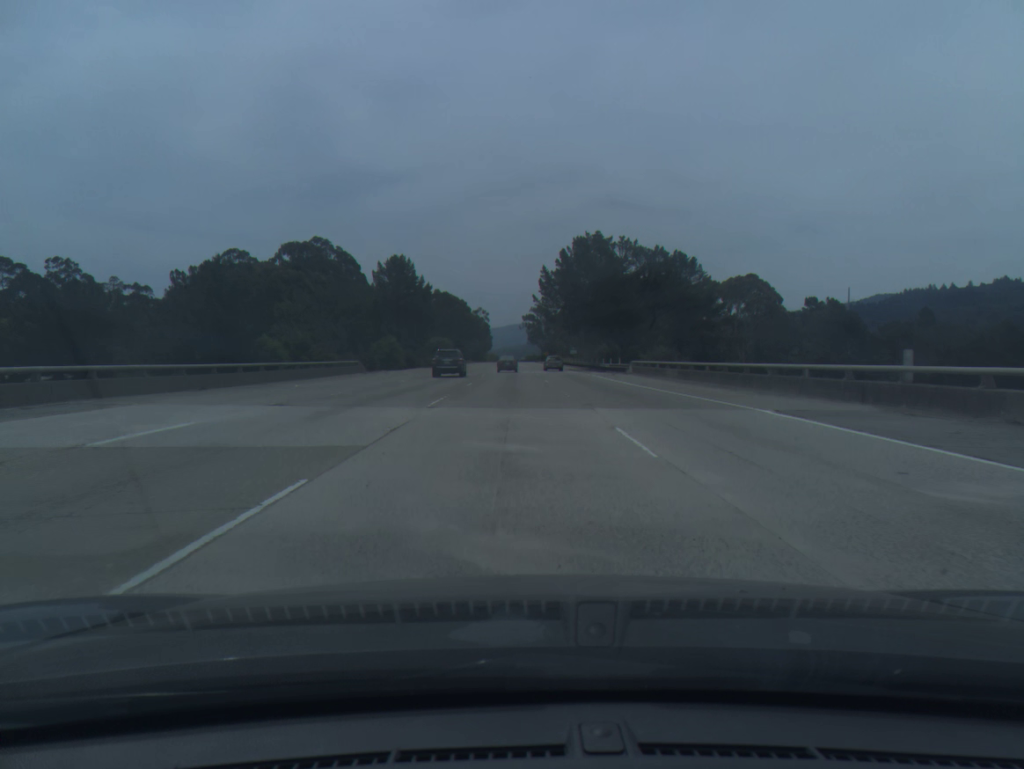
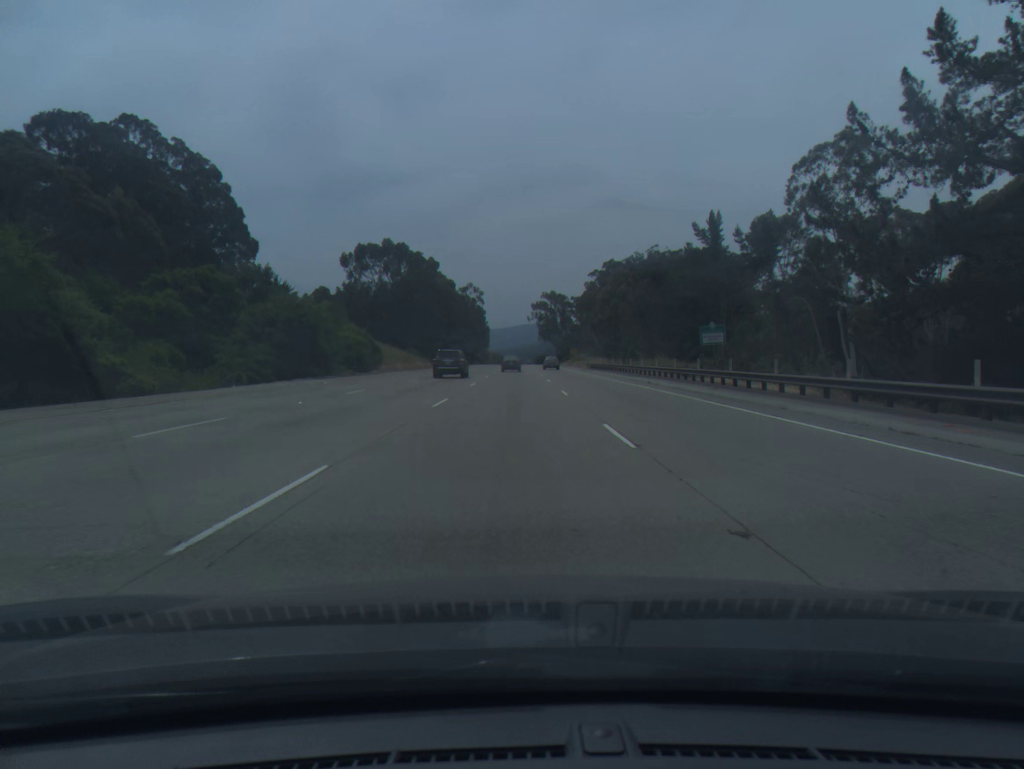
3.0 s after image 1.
(-0.4, +101.1) m; 0°
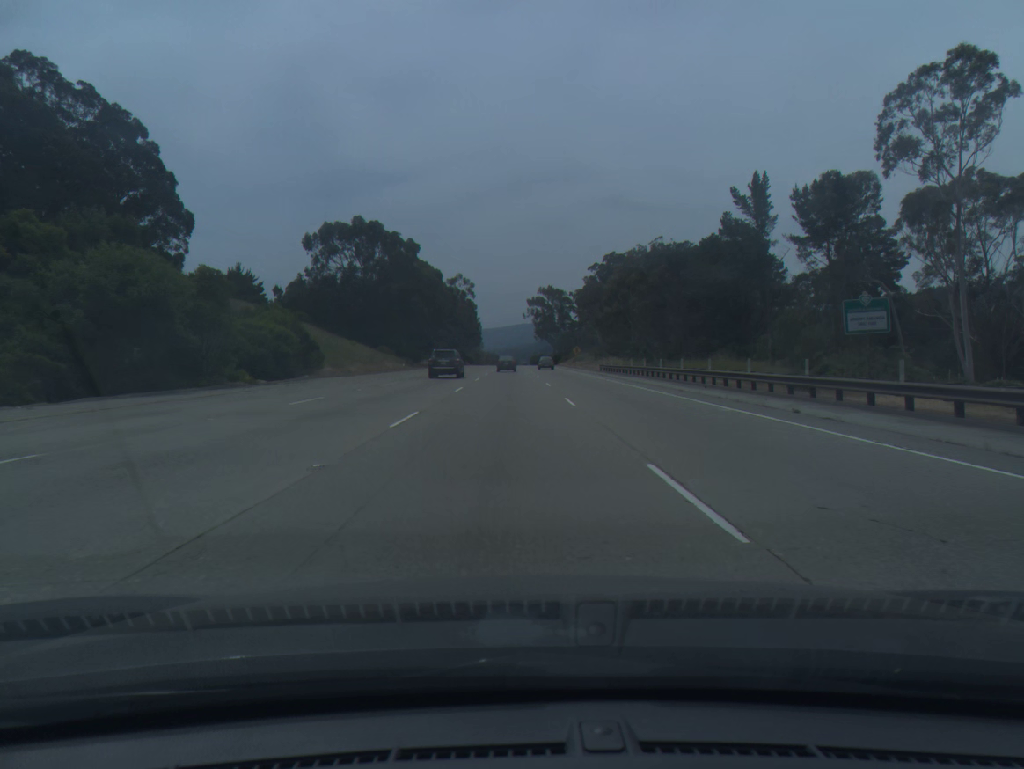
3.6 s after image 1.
(+0.1, +20.3) m; 0°
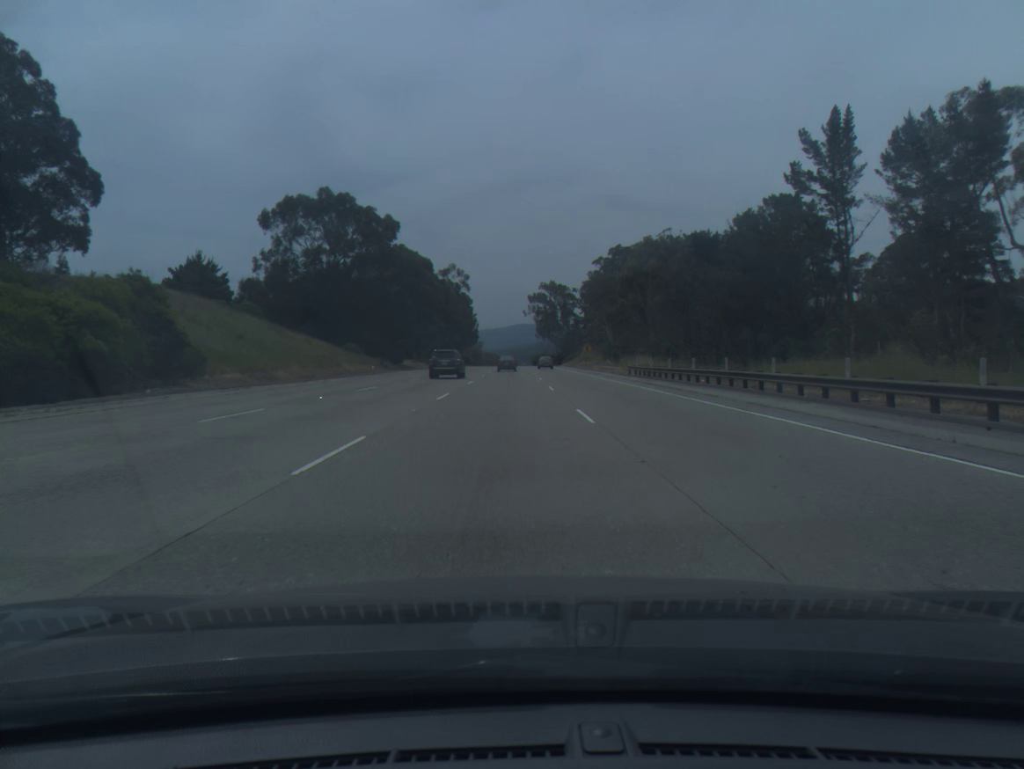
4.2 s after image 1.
(0.0, +20.3) m; 0°
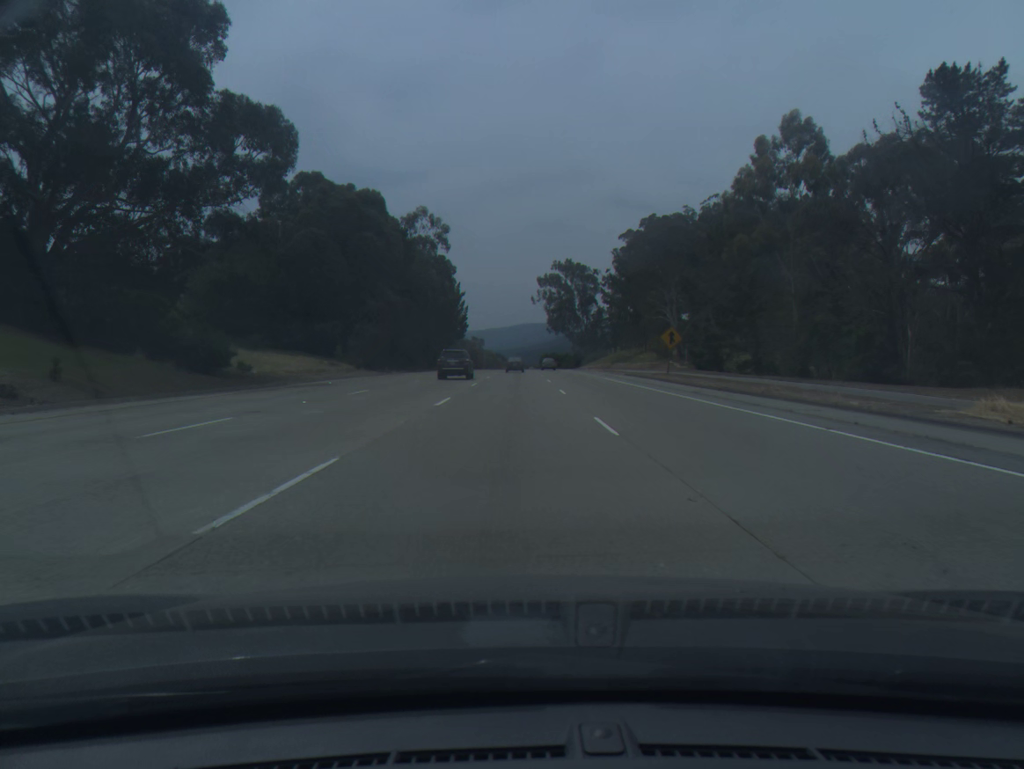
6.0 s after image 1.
(-0.3, +60.9) m; 0°
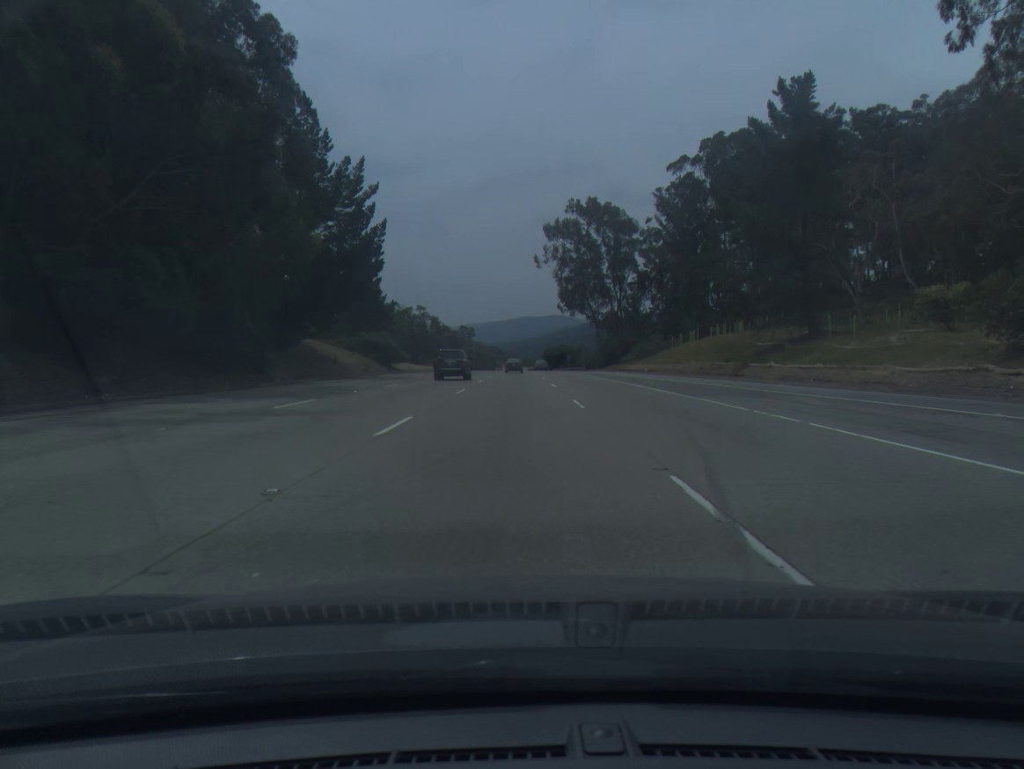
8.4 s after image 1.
(+0.4, +81.0) m; 0°
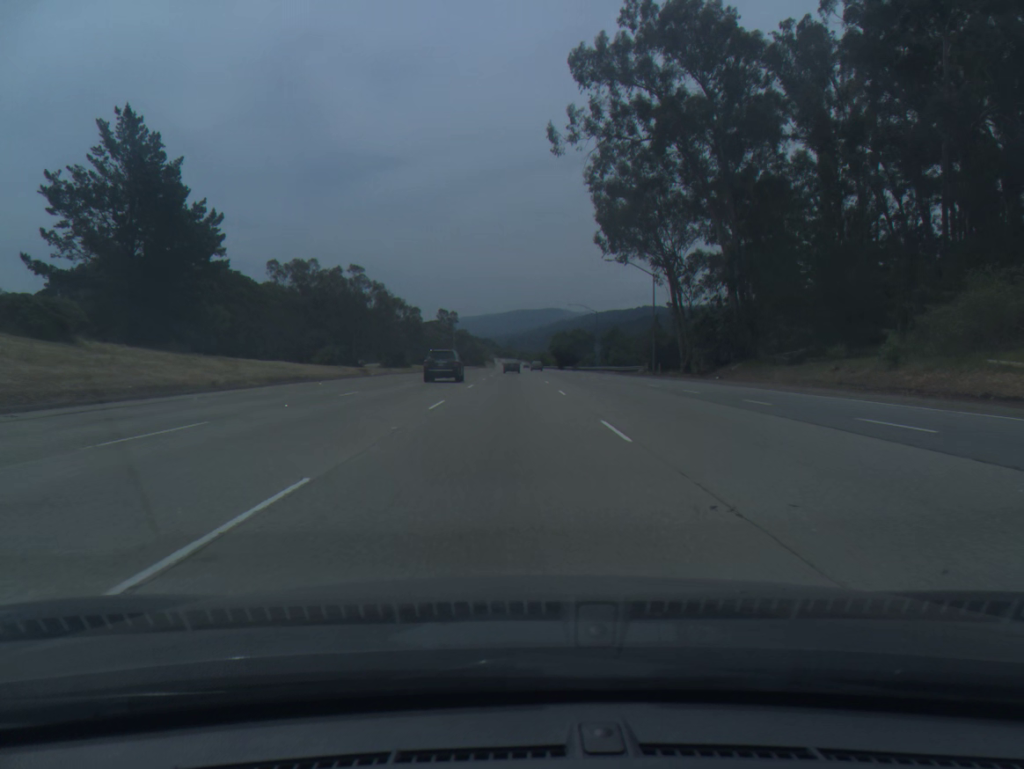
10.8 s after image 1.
(0.0, +81.0) m; 0°
